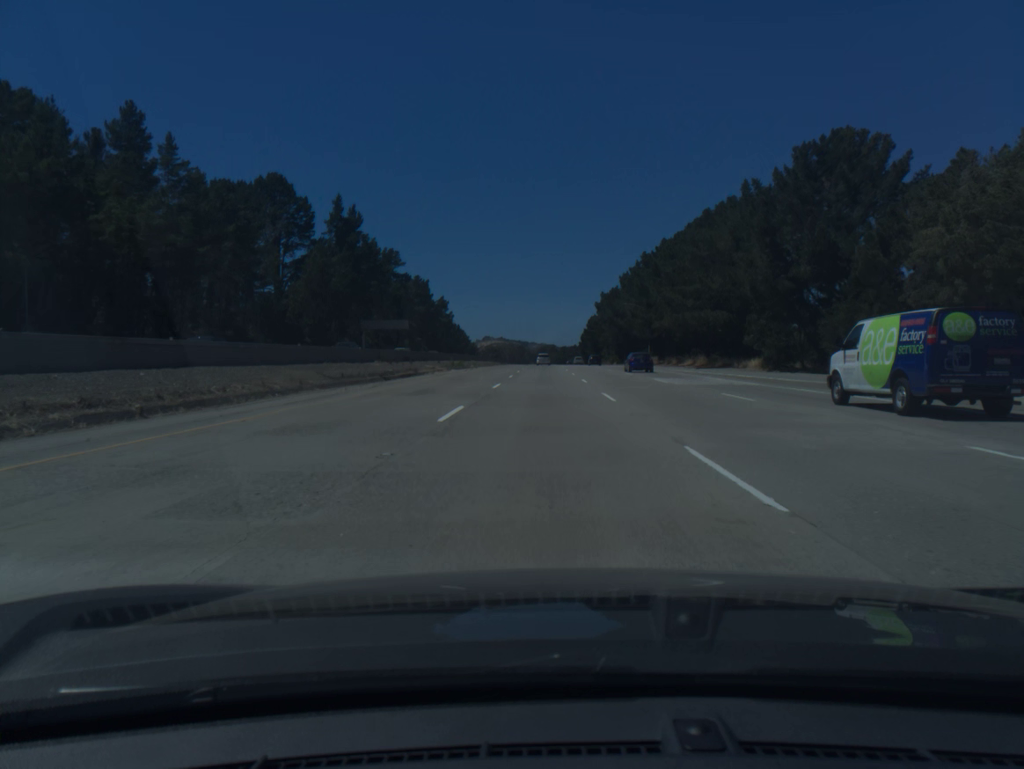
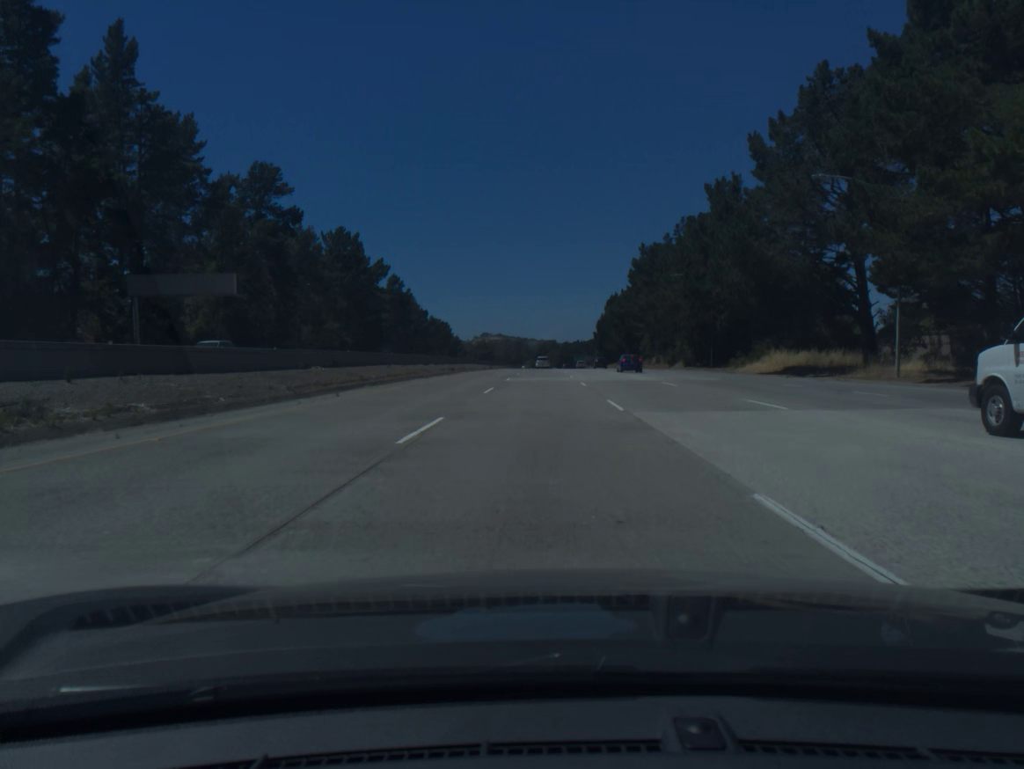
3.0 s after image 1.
(0.0, +91.0) m; 0°
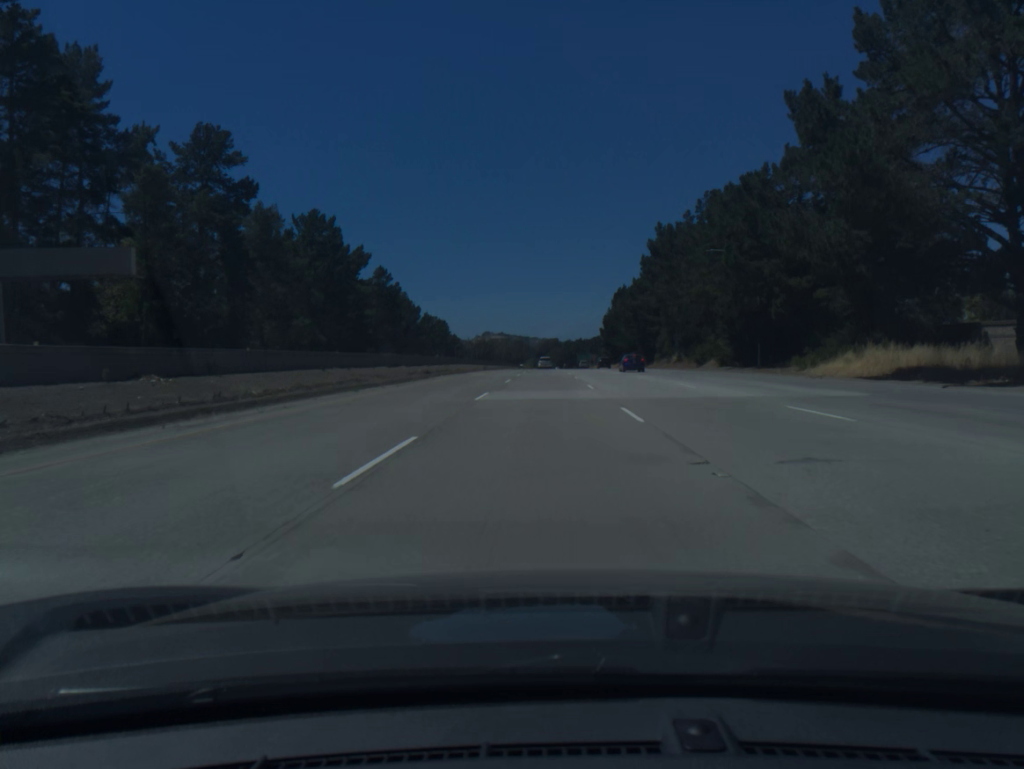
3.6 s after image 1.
(0.0, +18.2) m; 0°
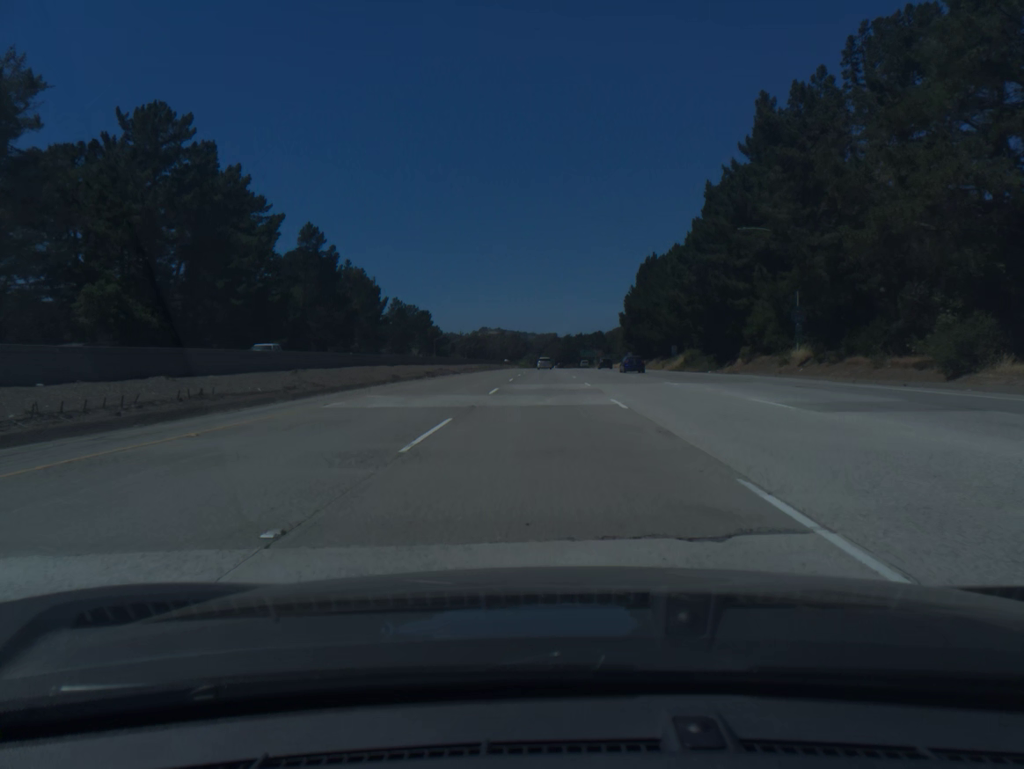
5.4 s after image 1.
(-0.1, +54.8) m; 0°
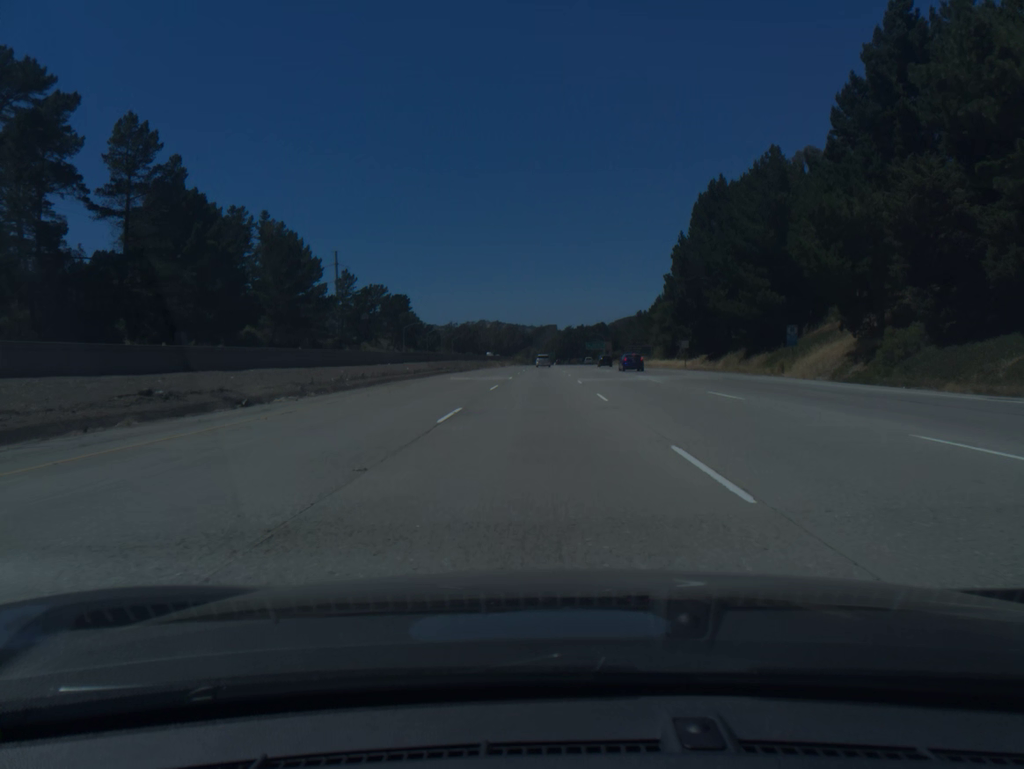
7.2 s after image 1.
(+0.1, +55.1) m; 0°
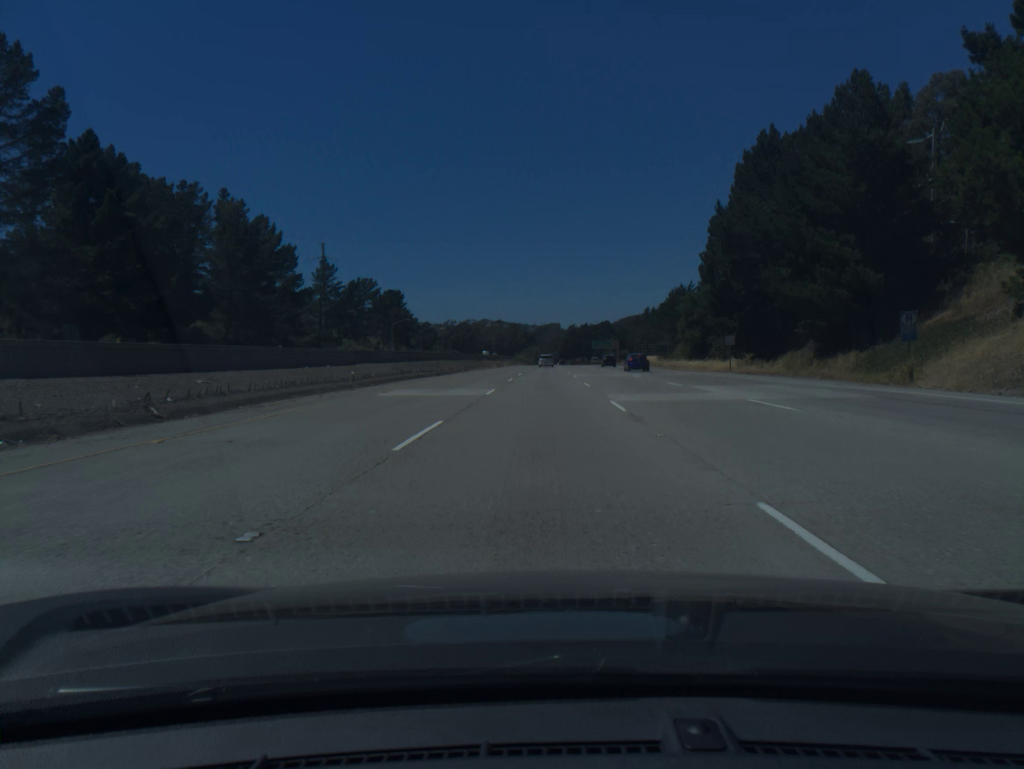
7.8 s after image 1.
(0.0, +18.4) m; 0°
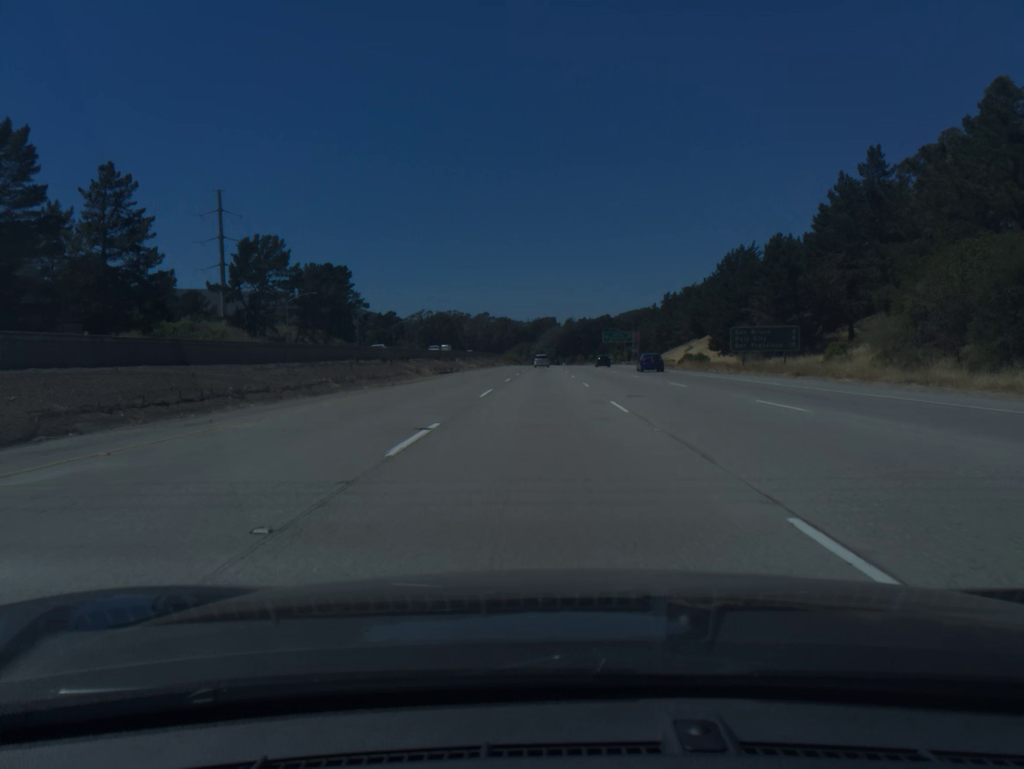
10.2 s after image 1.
(+0.1, +73.8) m; 0°
